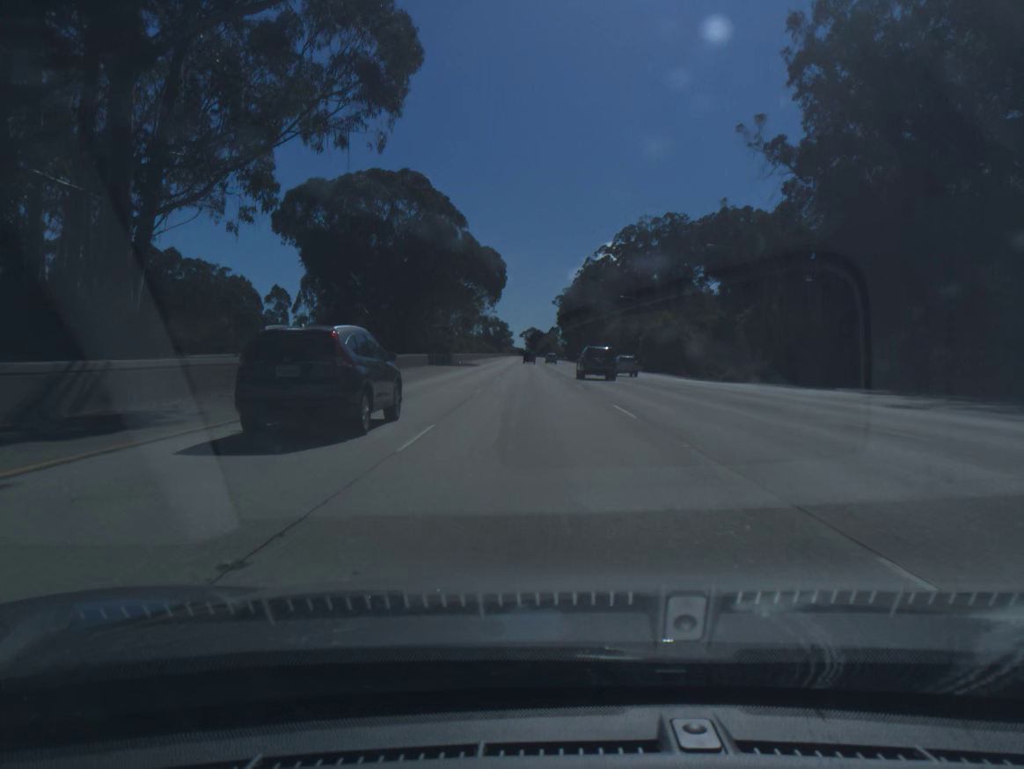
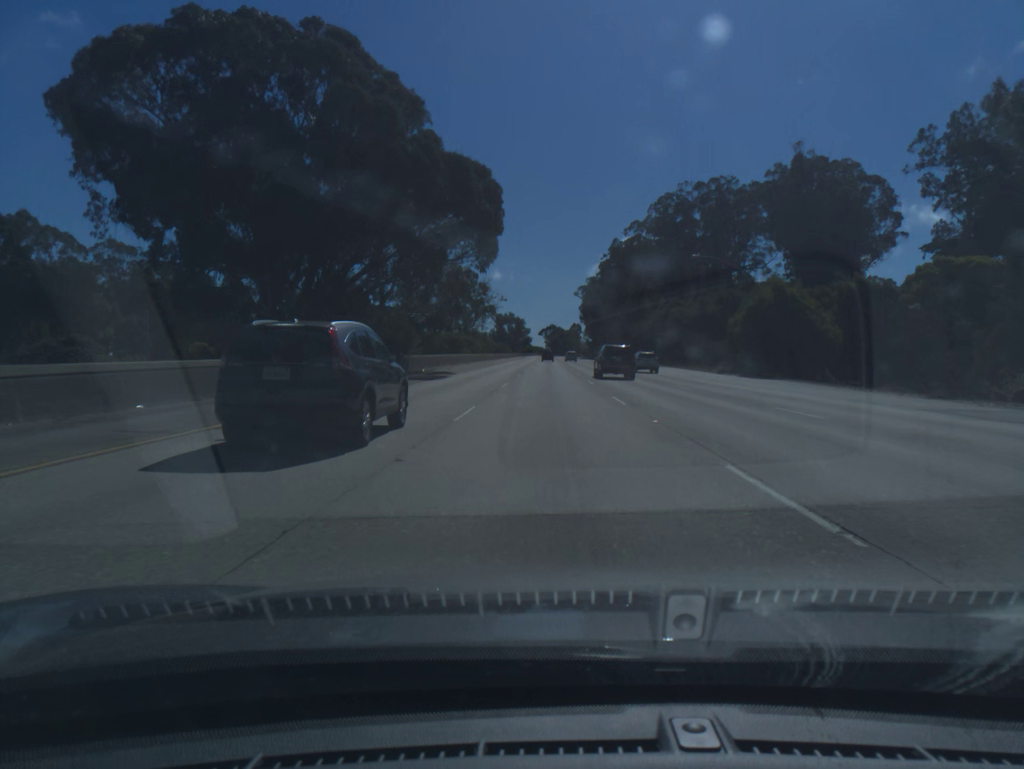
(-0.6, +39.3) m; -1°
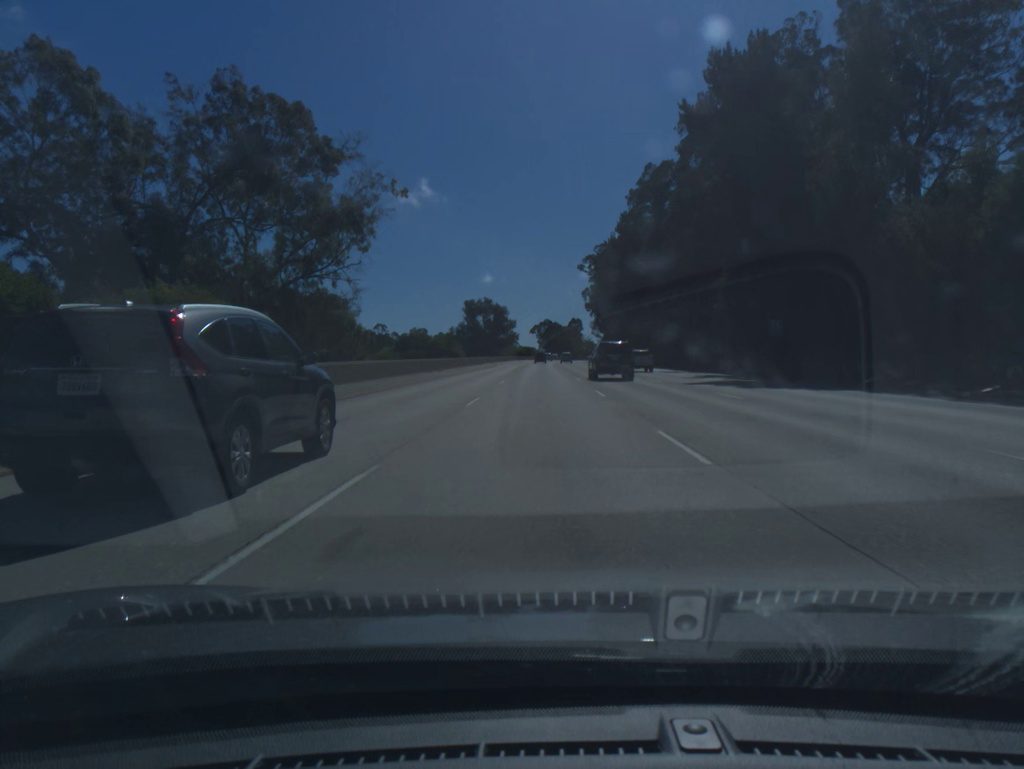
(+0.6, +98.3) m; 0°
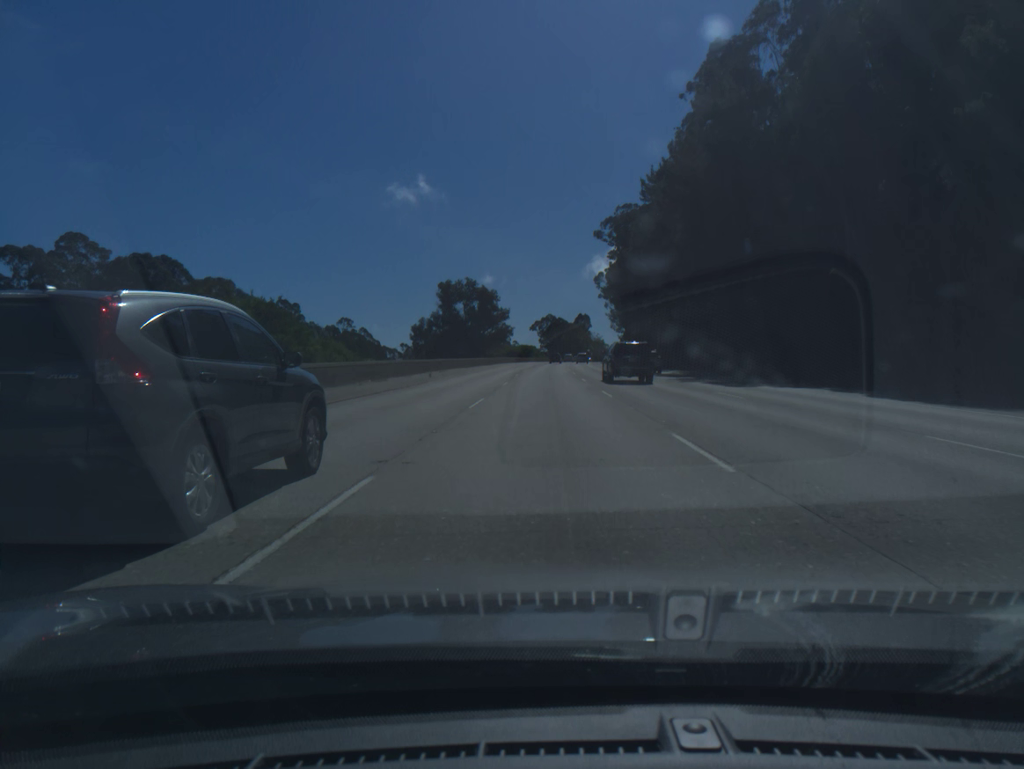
(-0.2, +58.8) m; 0°
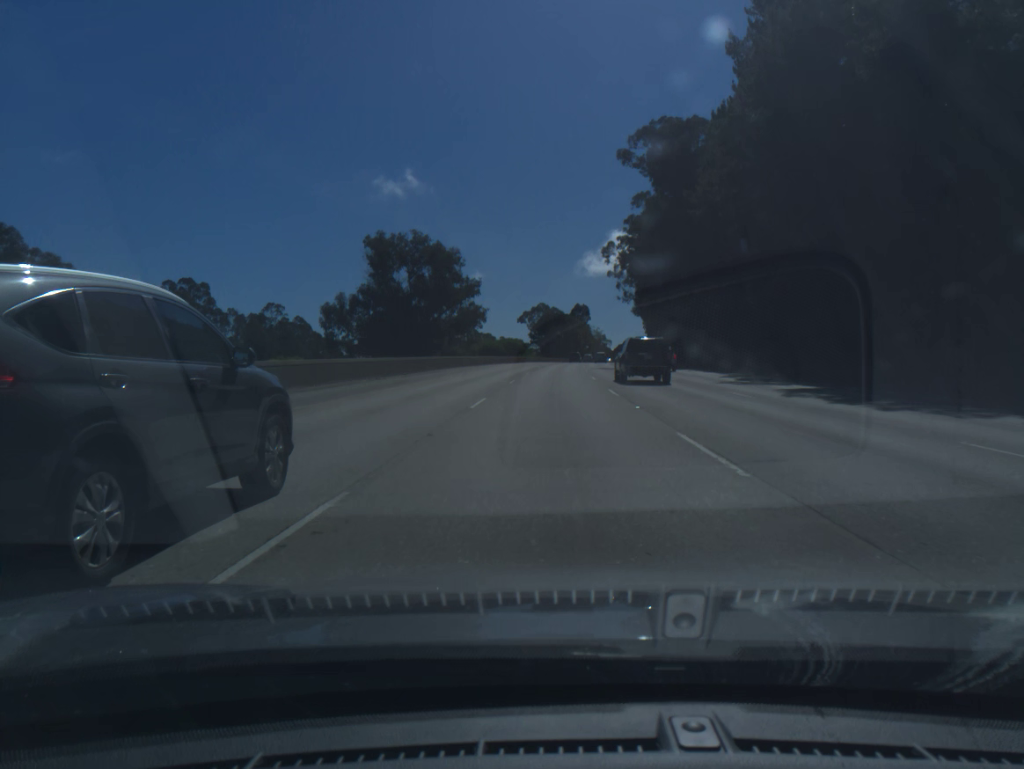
(+0.2, +58.8) m; +1°
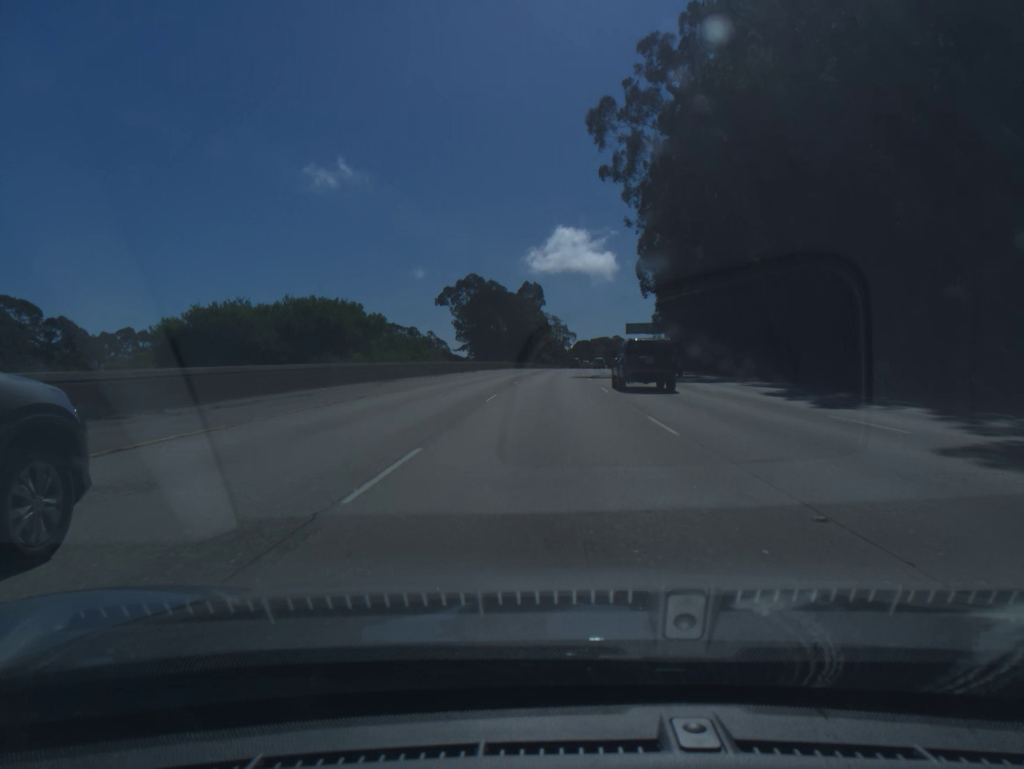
(+3.4, +97.9) m; +4°
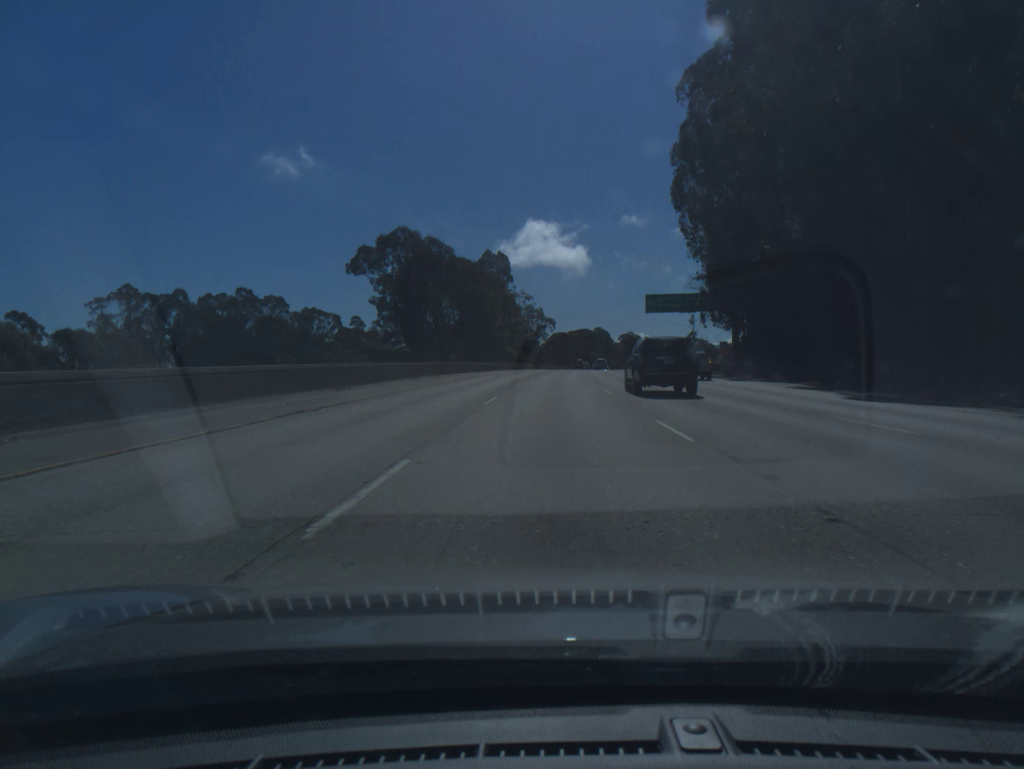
(+1.0, +59.0) m; +2°
